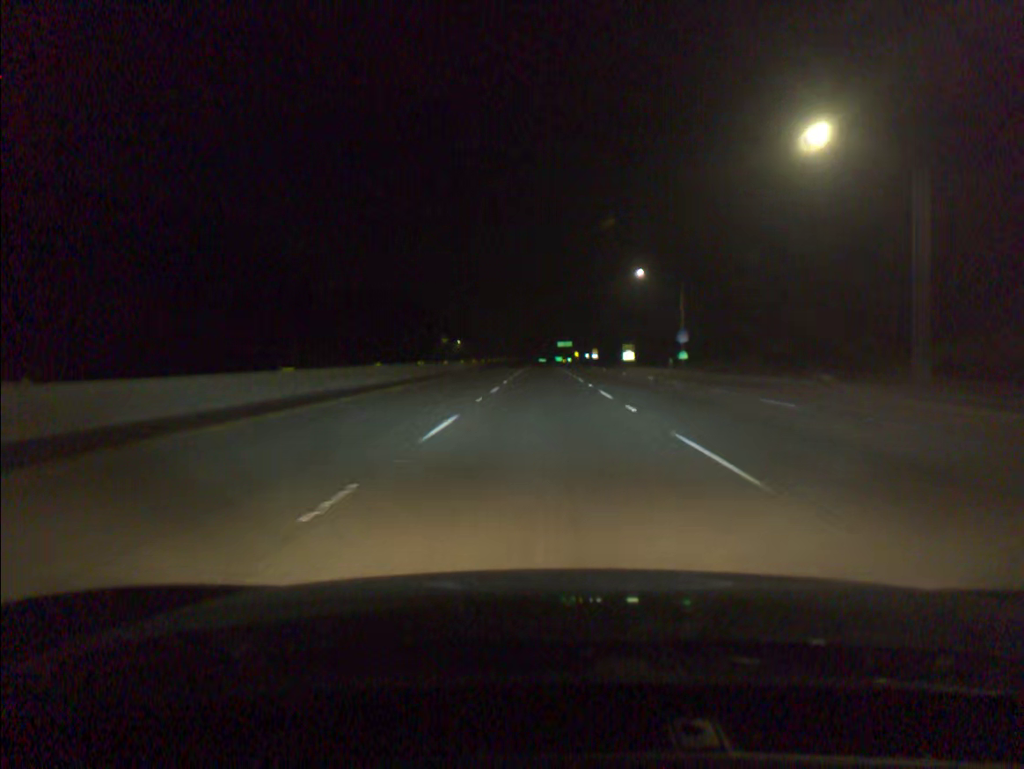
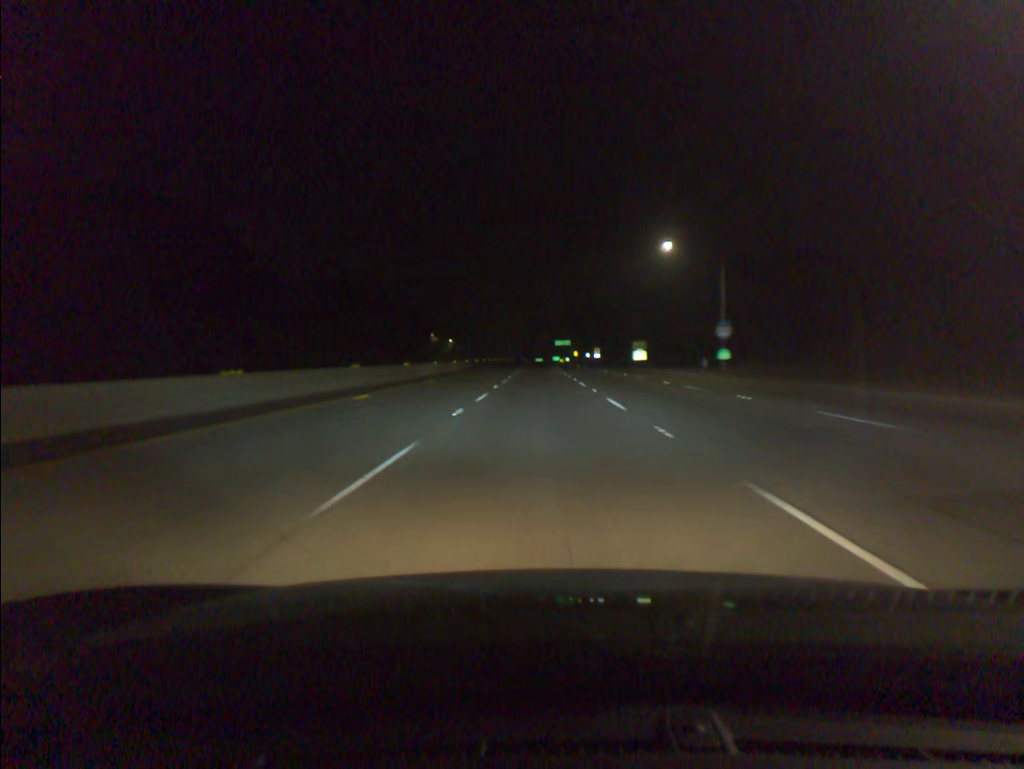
(0.0, +19.2) m; 0°
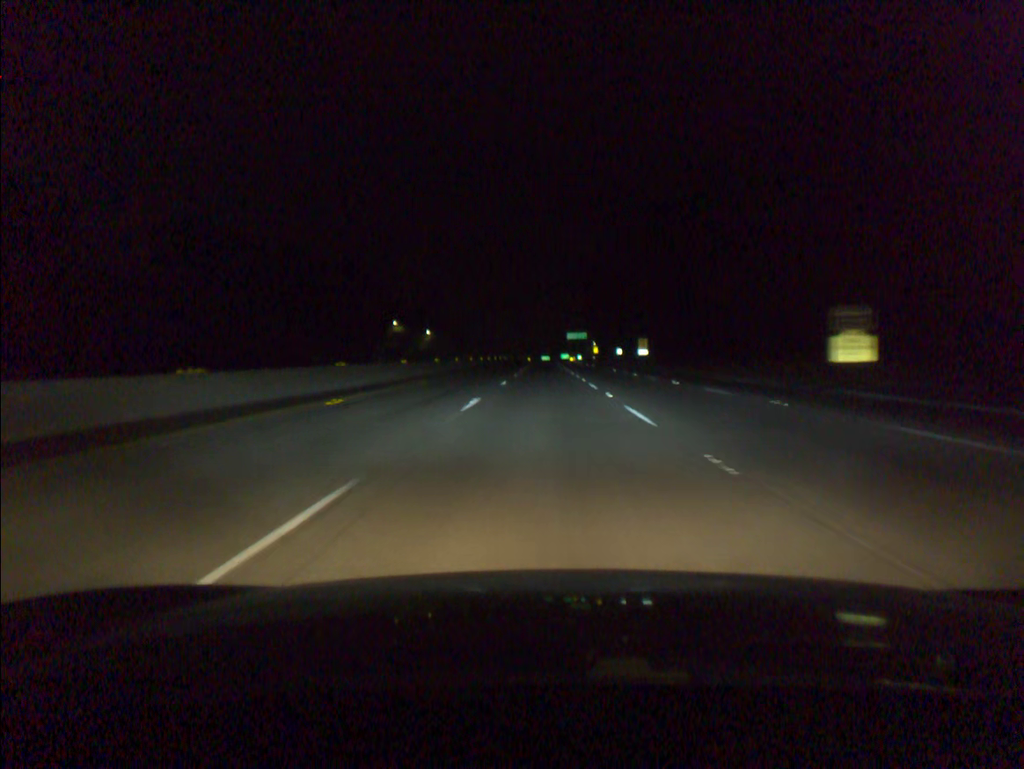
(-0.3, +76.7) m; 0°
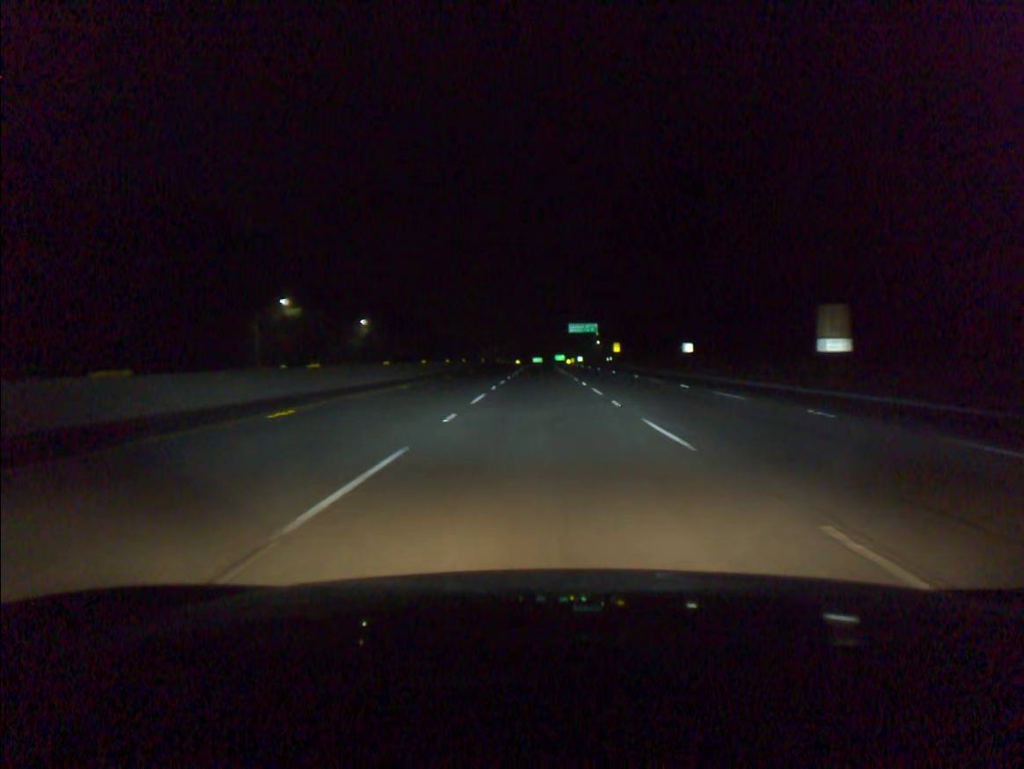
(+0.3, +76.4) m; +1°
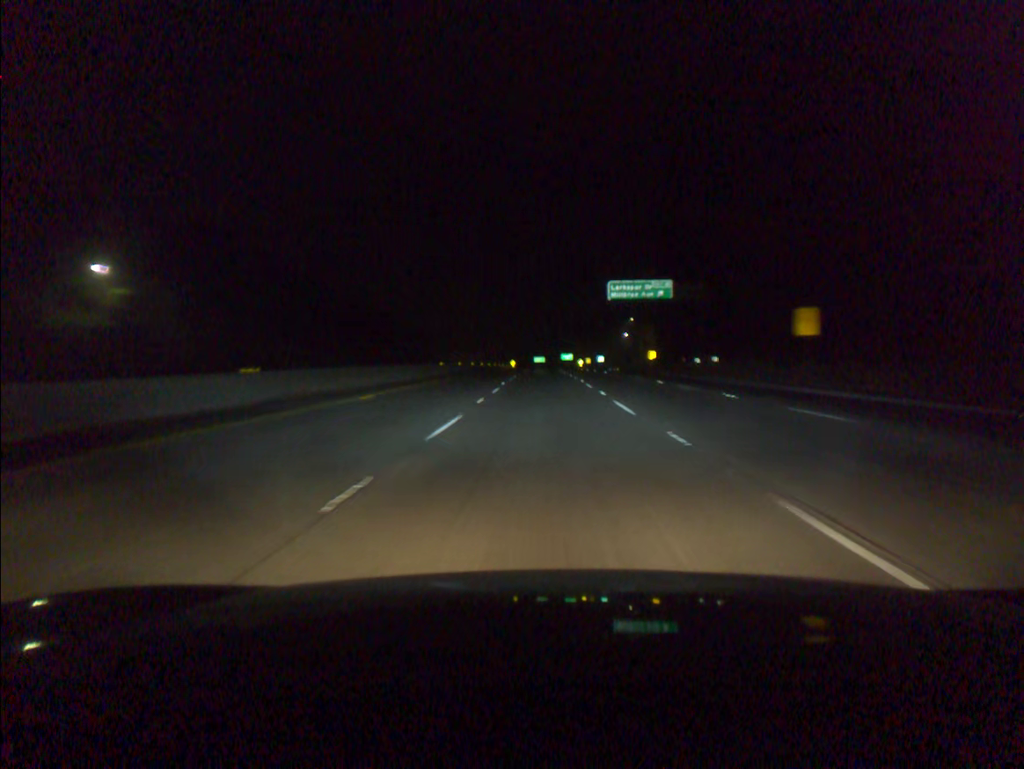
(-0.2, +95.4) m; 0°
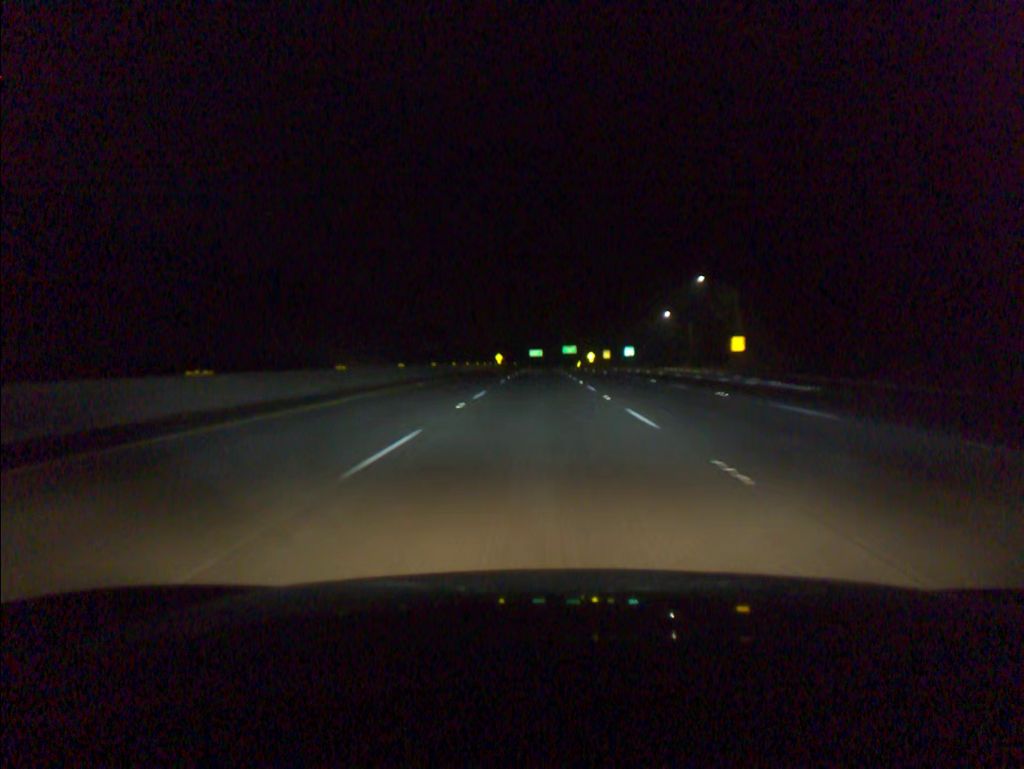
(+0.2, +76.4) m; 0°
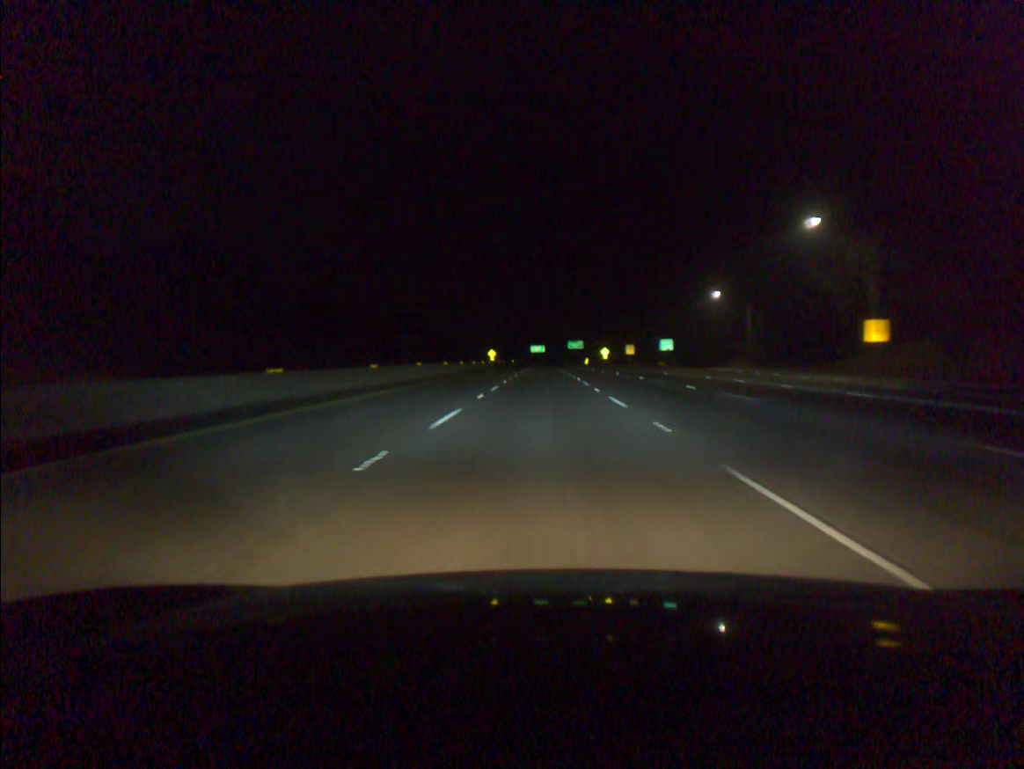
(-0.1, +38.3) m; 0°
